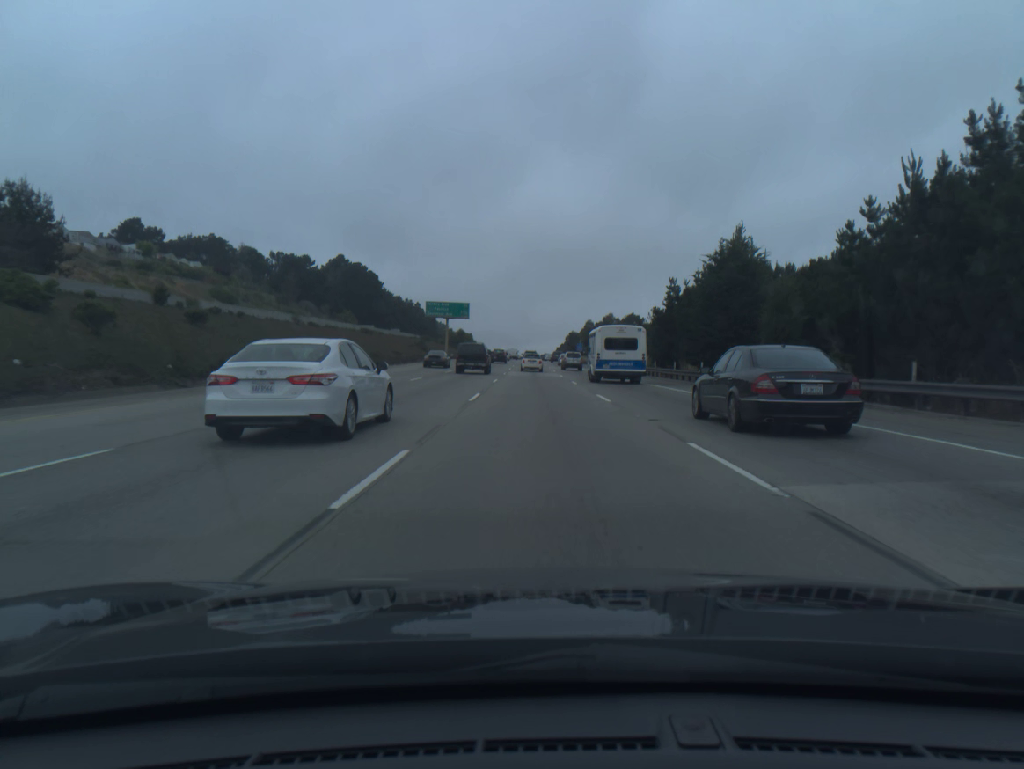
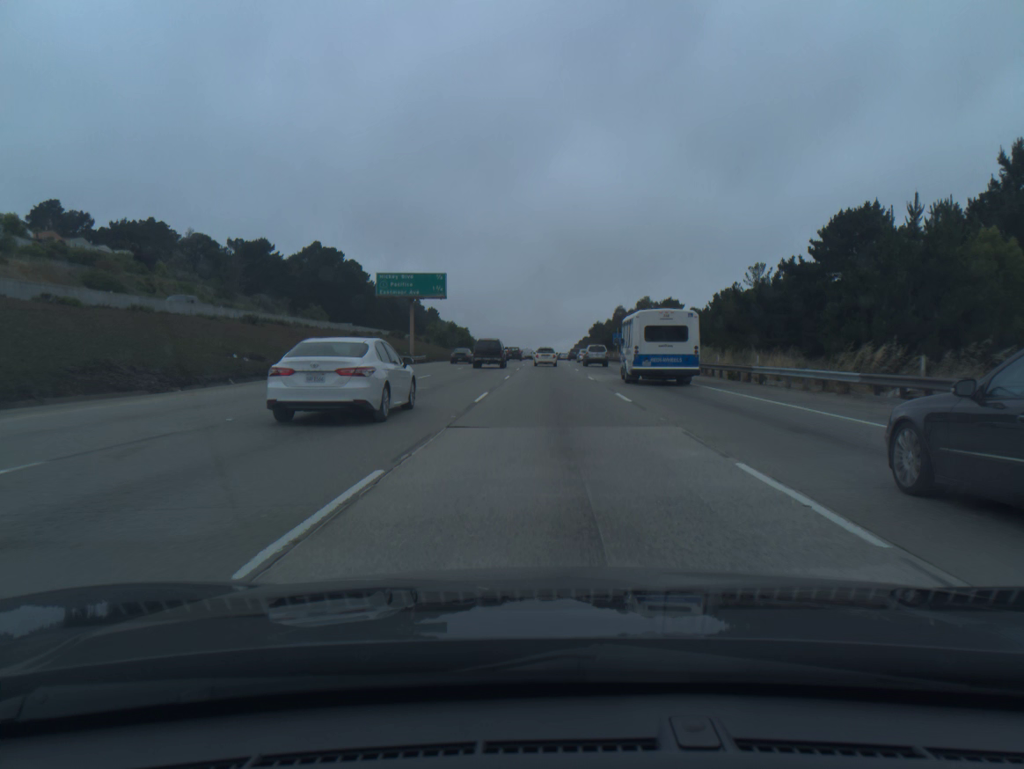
(-0.6, +45.5) m; -1°
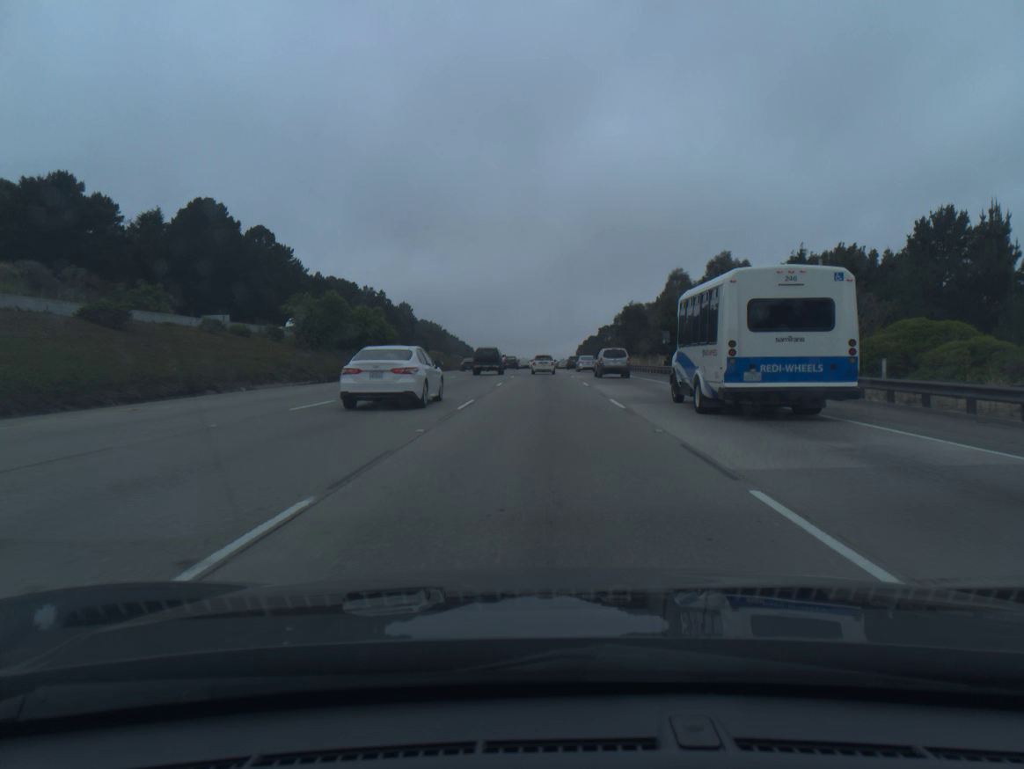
(+0.4, +74.6) m; 0°
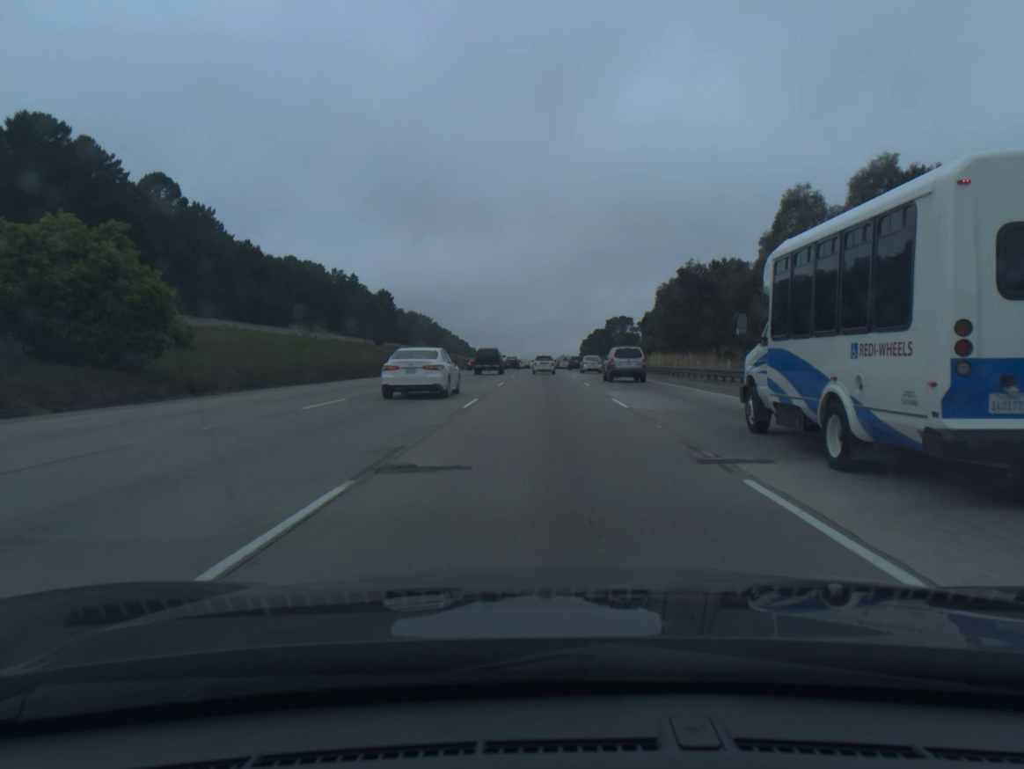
(0.0, +43.2) m; 0°
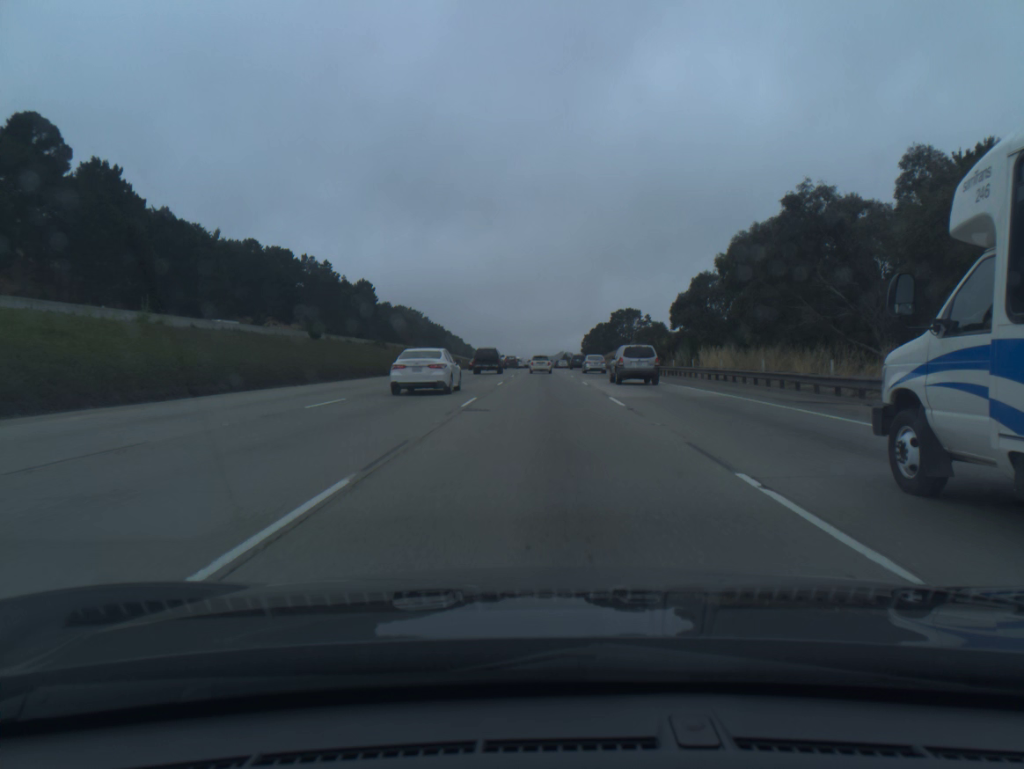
(0.0, +28.9) m; 0°
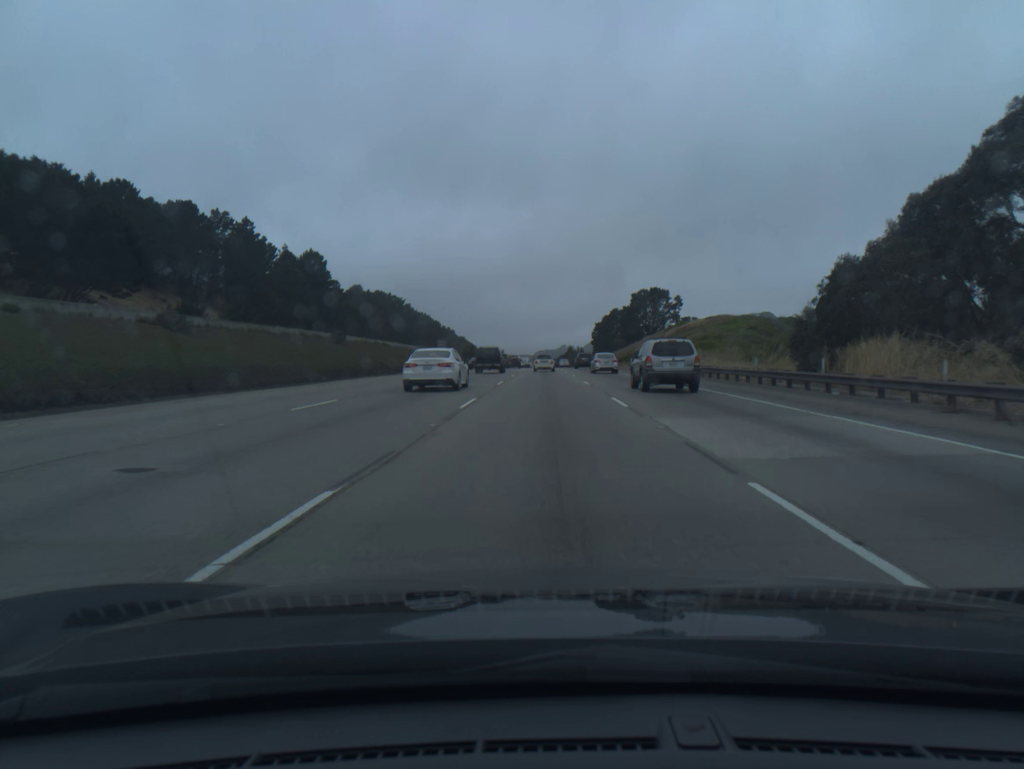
(0.0, +59.0) m; 0°
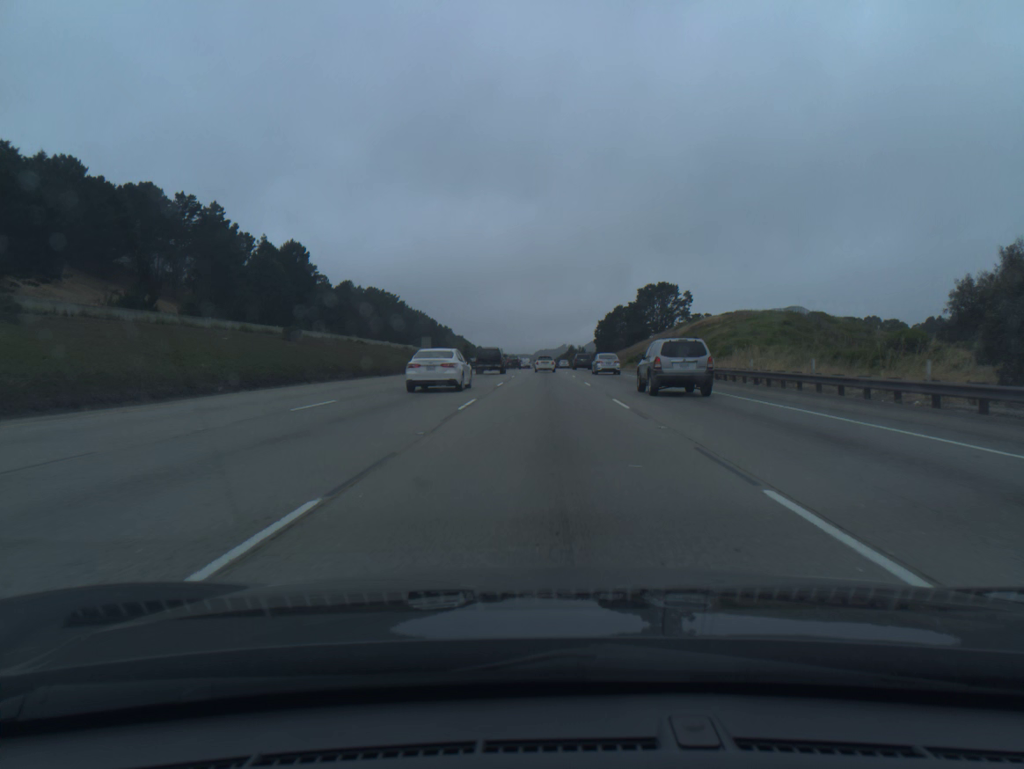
(0.0, +15.0) m; 0°
